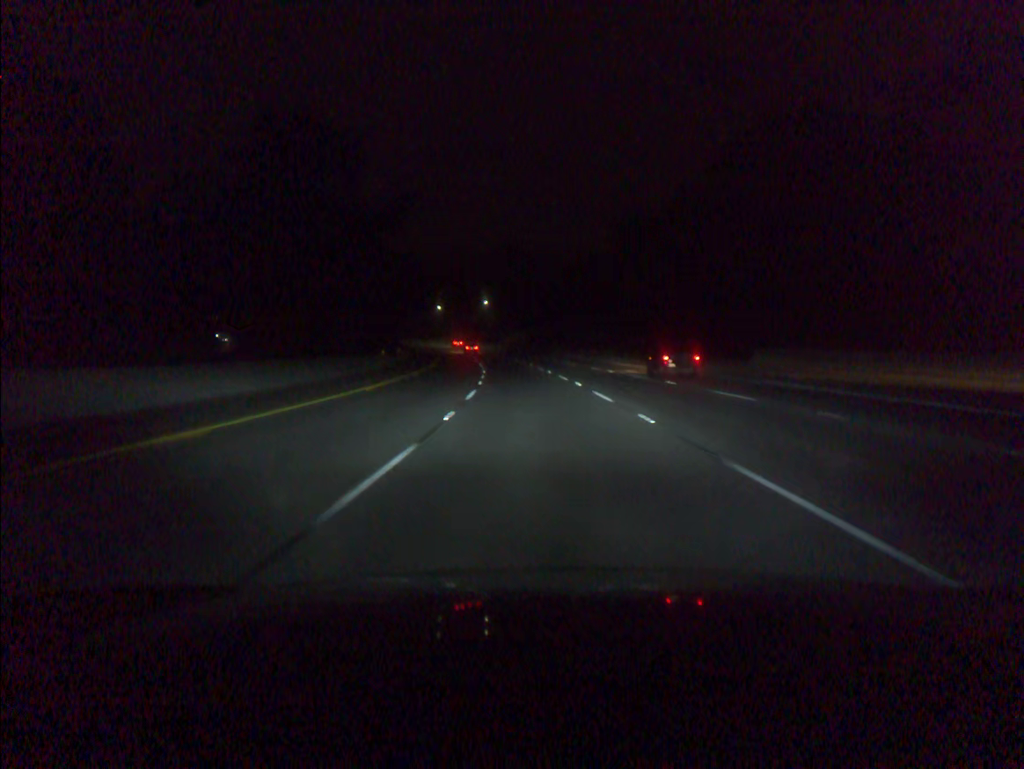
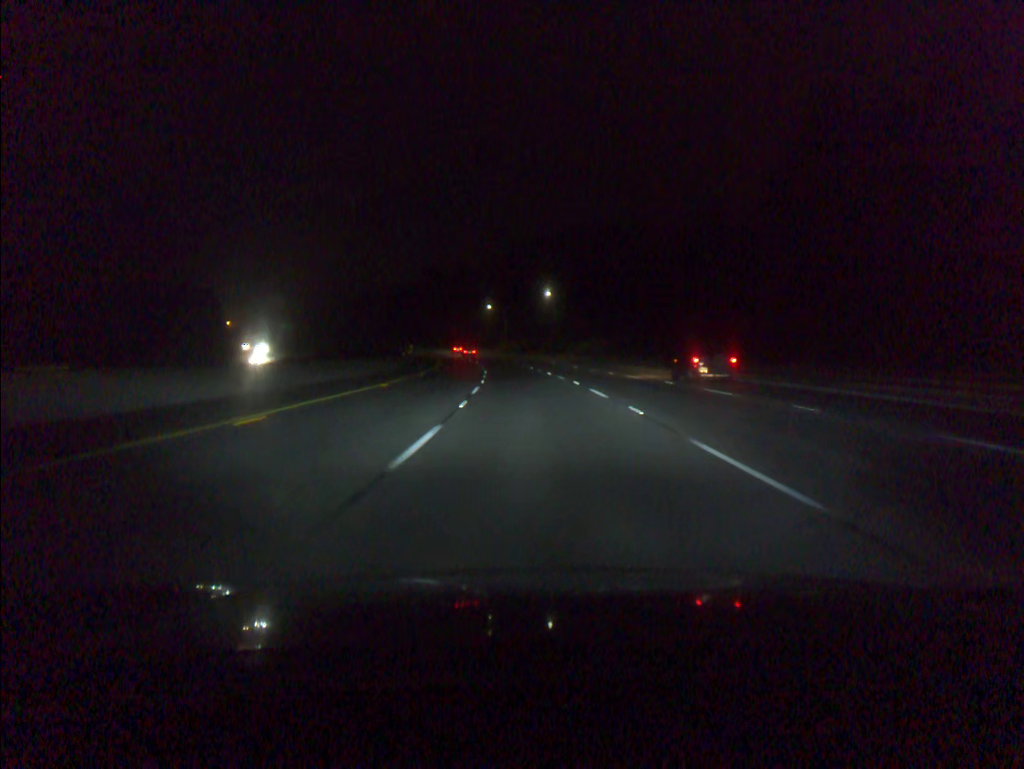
(-2.5, +55.9) m; -5°
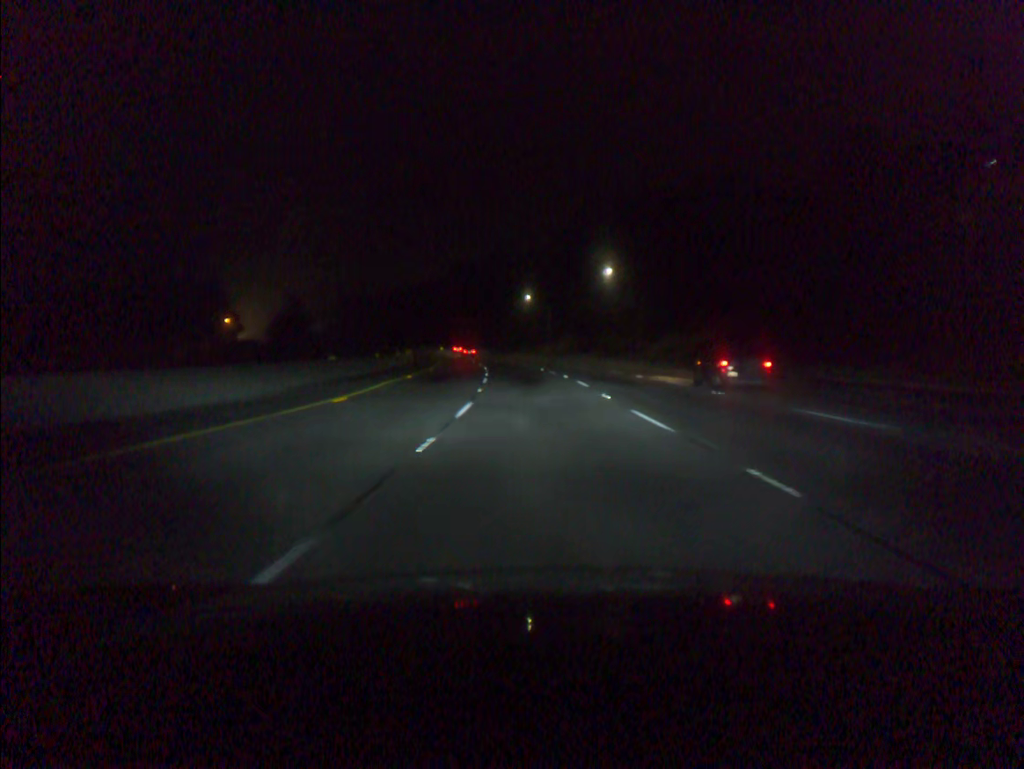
(-1.1, +37.2) m; -3°
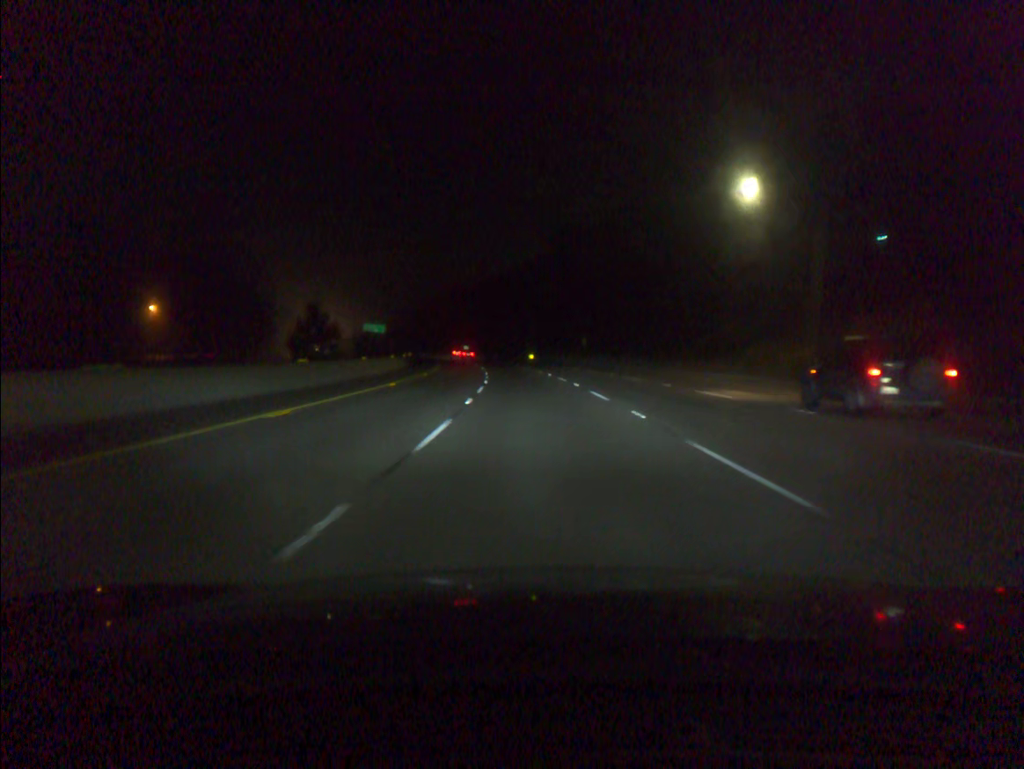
(-6.7, +92.8) m; -9°
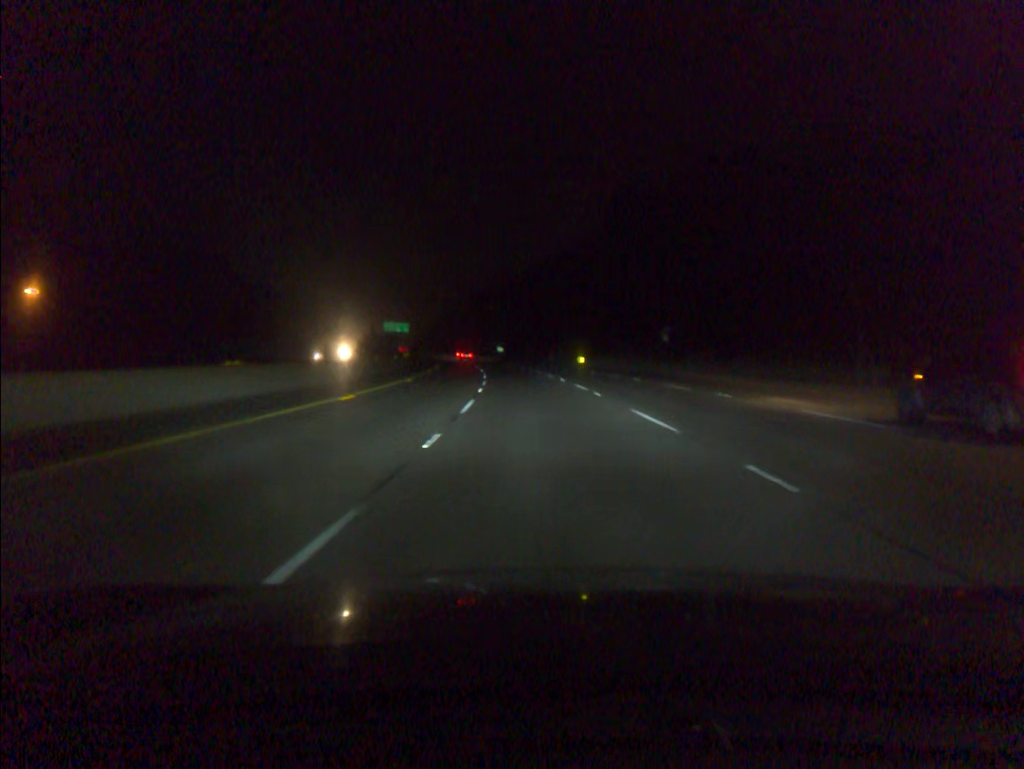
(-1.1, +37.5) m; -3°
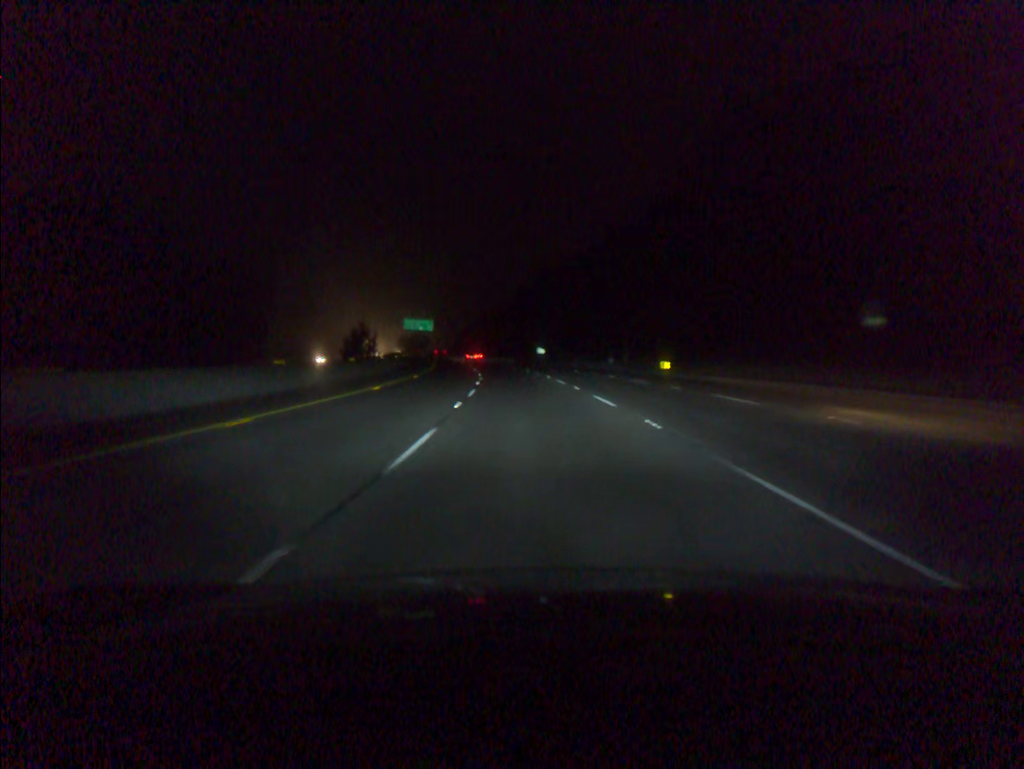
(-1.0, +37.5) m; -3°
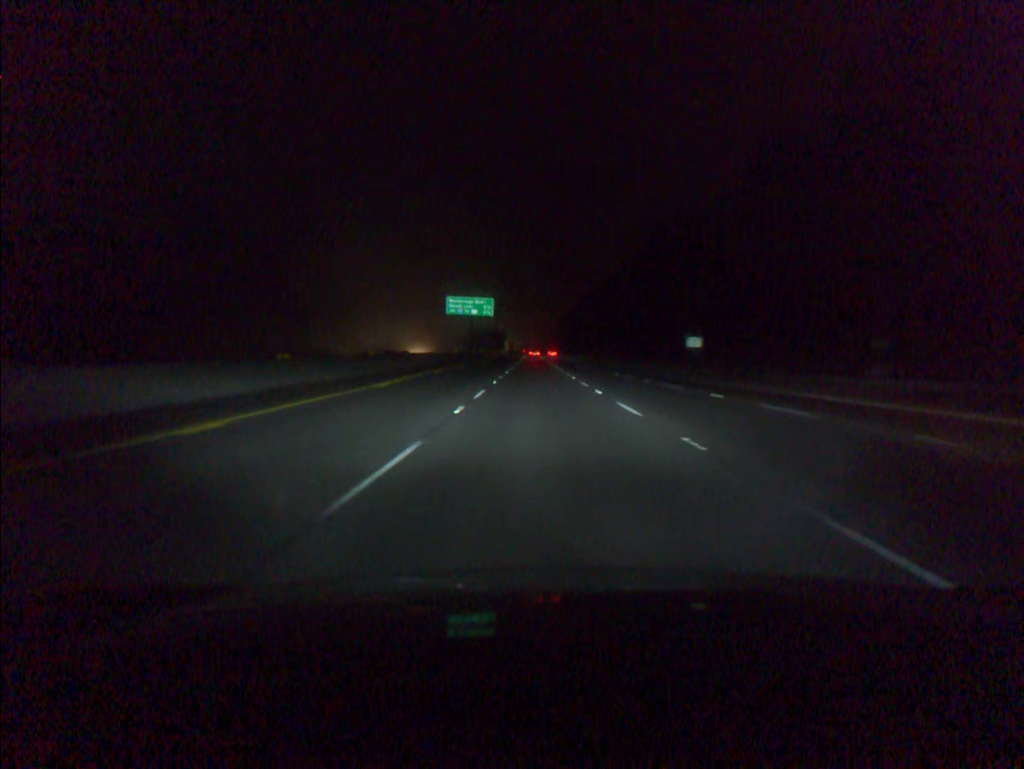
(-4.8, +75.0) m; -7°
